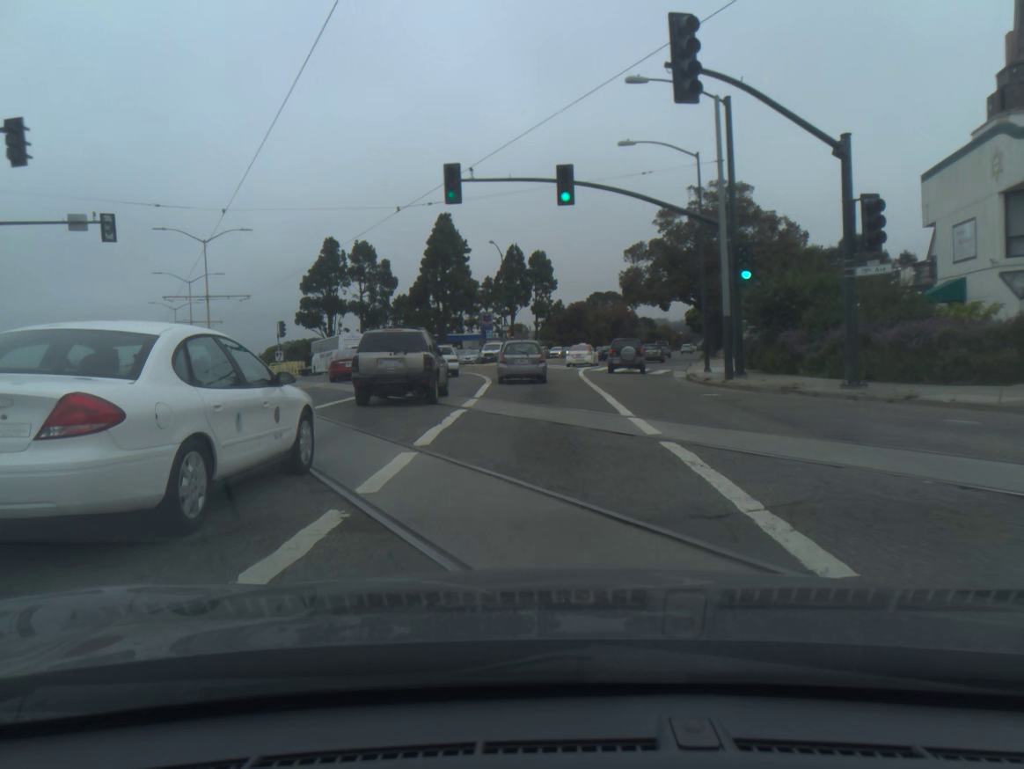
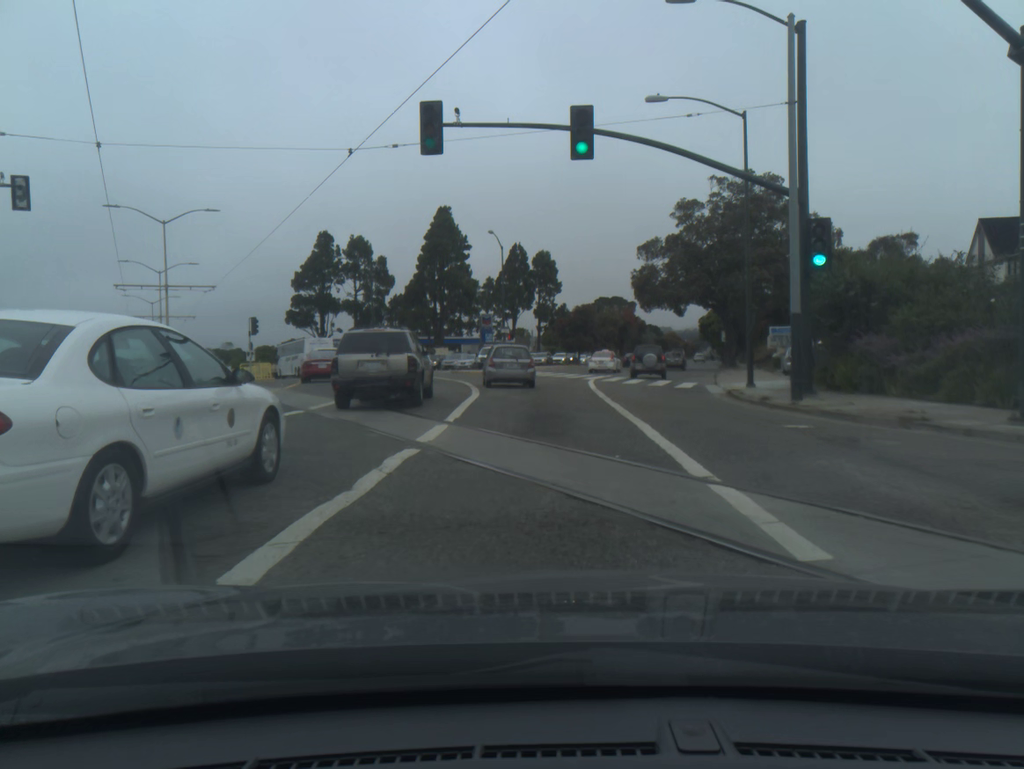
(0.0, +6.3) m; 0°
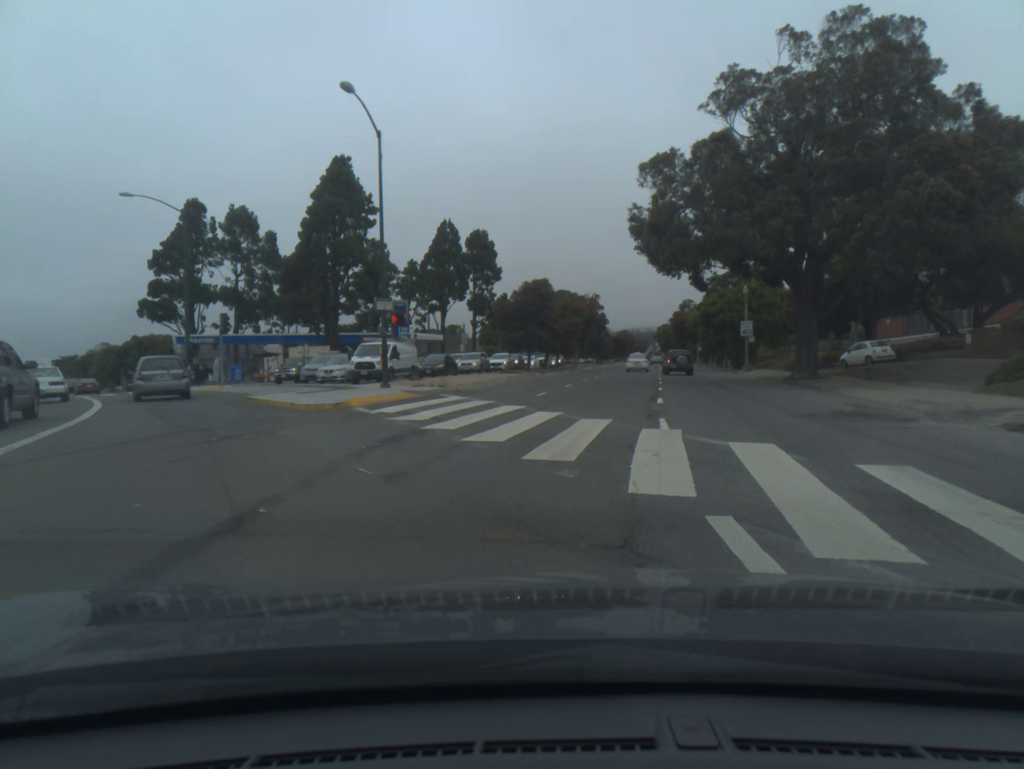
(+0.7, +31.5) m; +4°
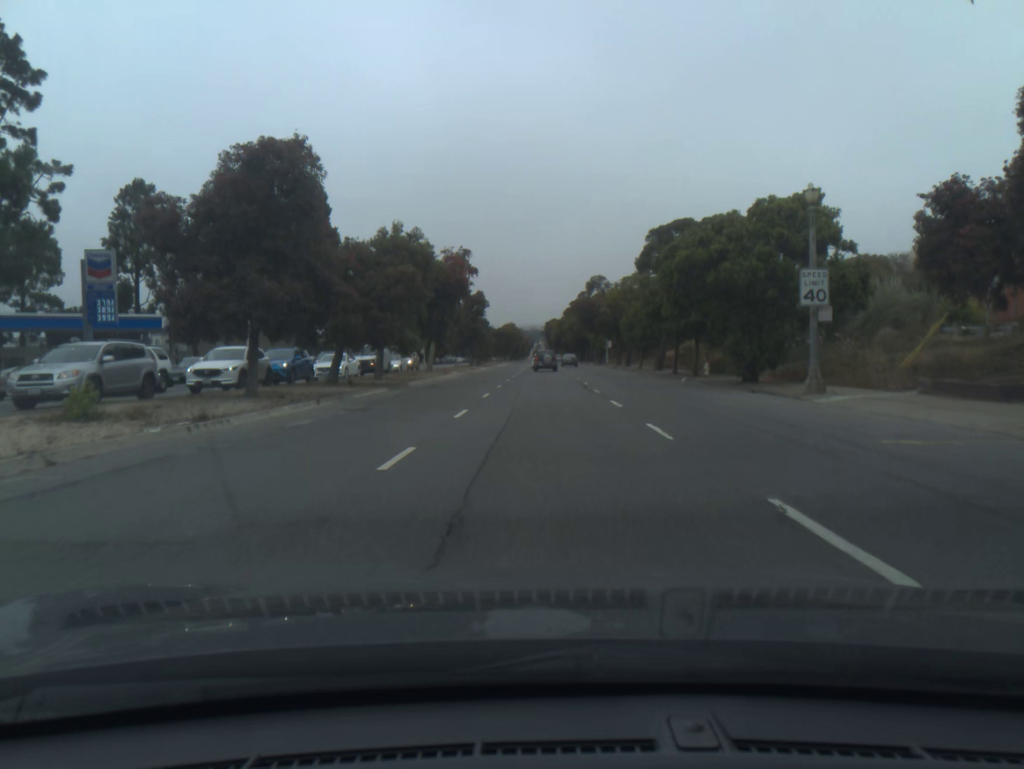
(+3.5, +37.2) m; +8°
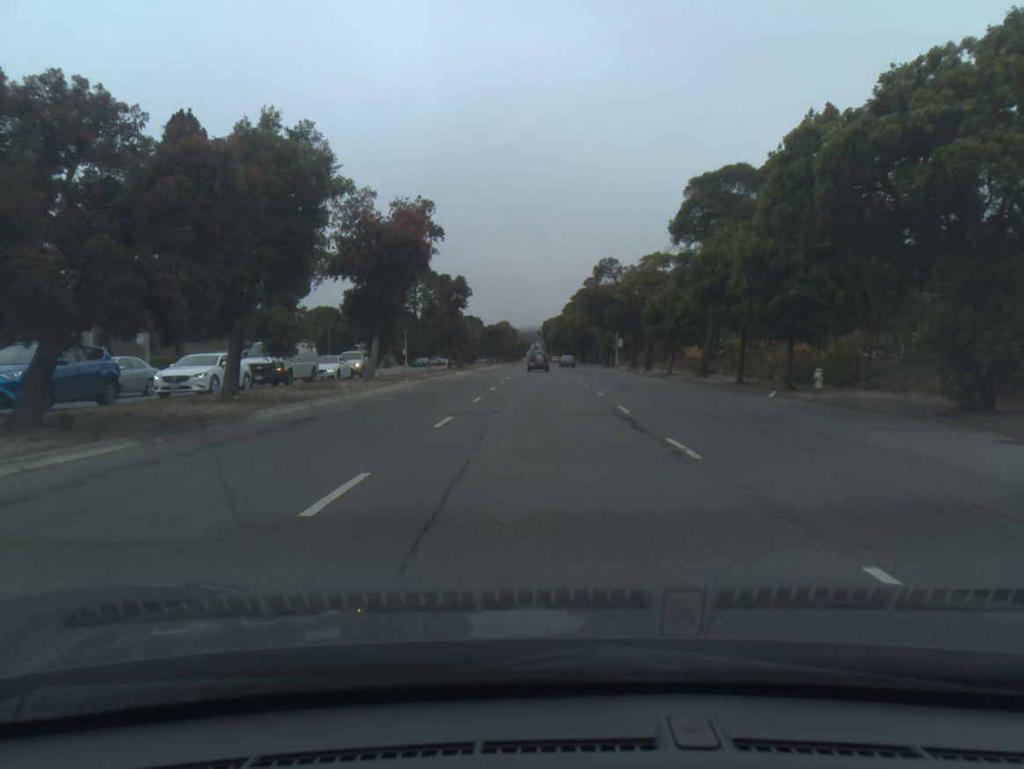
(+0.1, +16.9) m; 0°
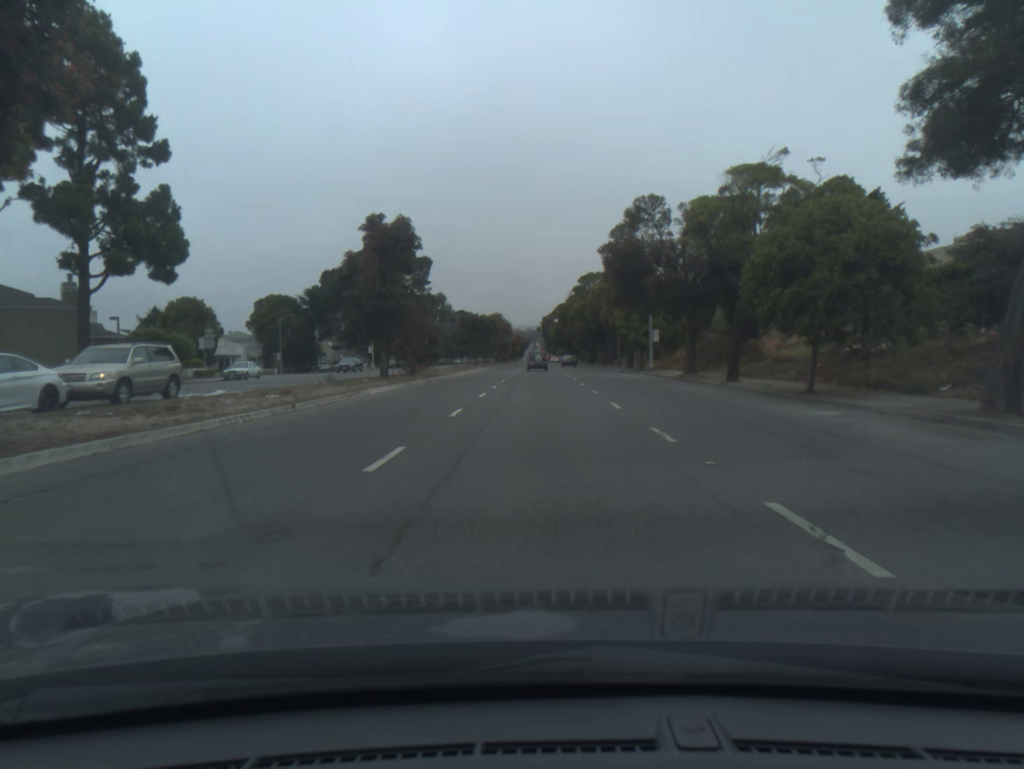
(0.0, +27.1) m; 0°
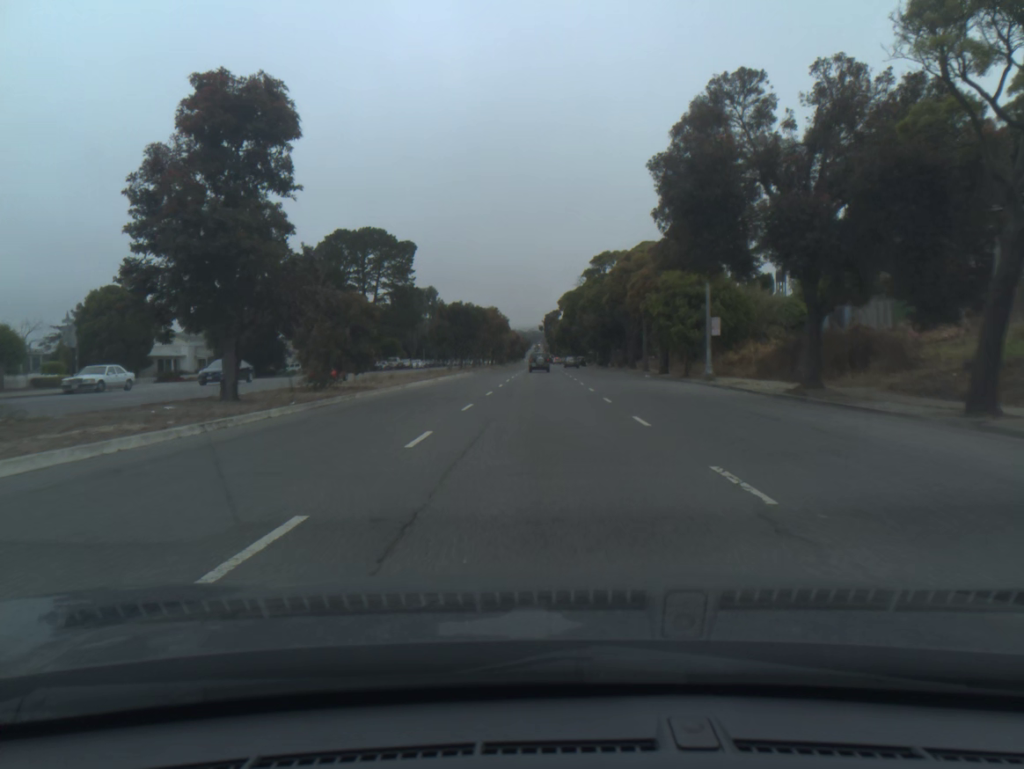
(0.0, +19.2) m; 0°
